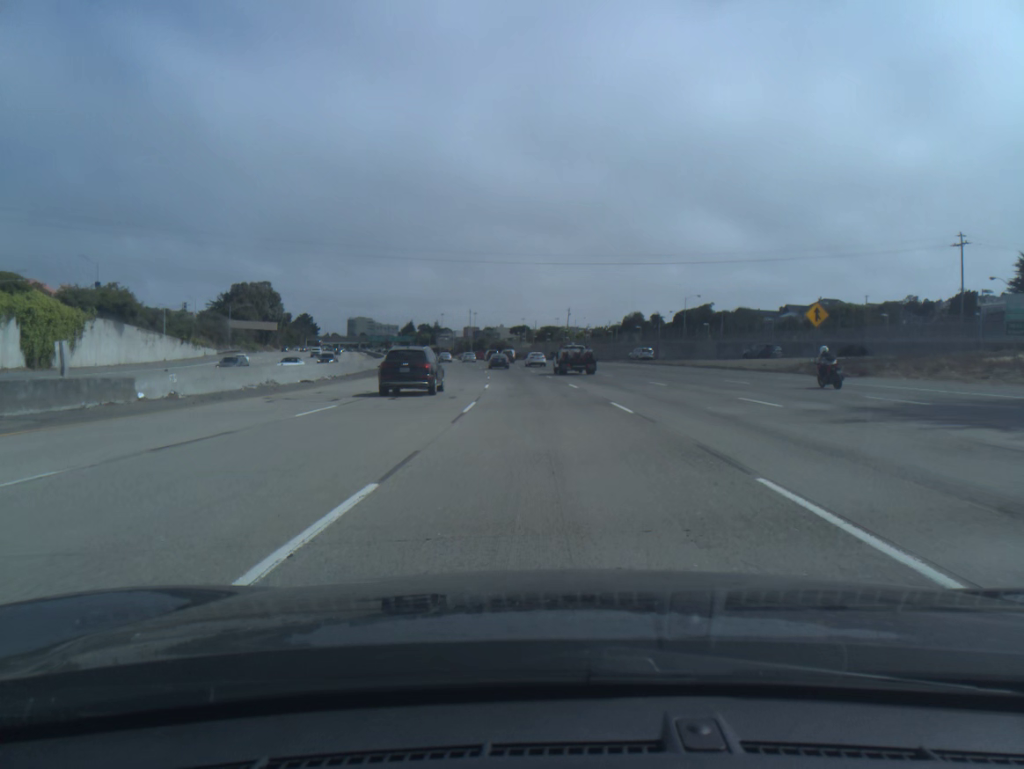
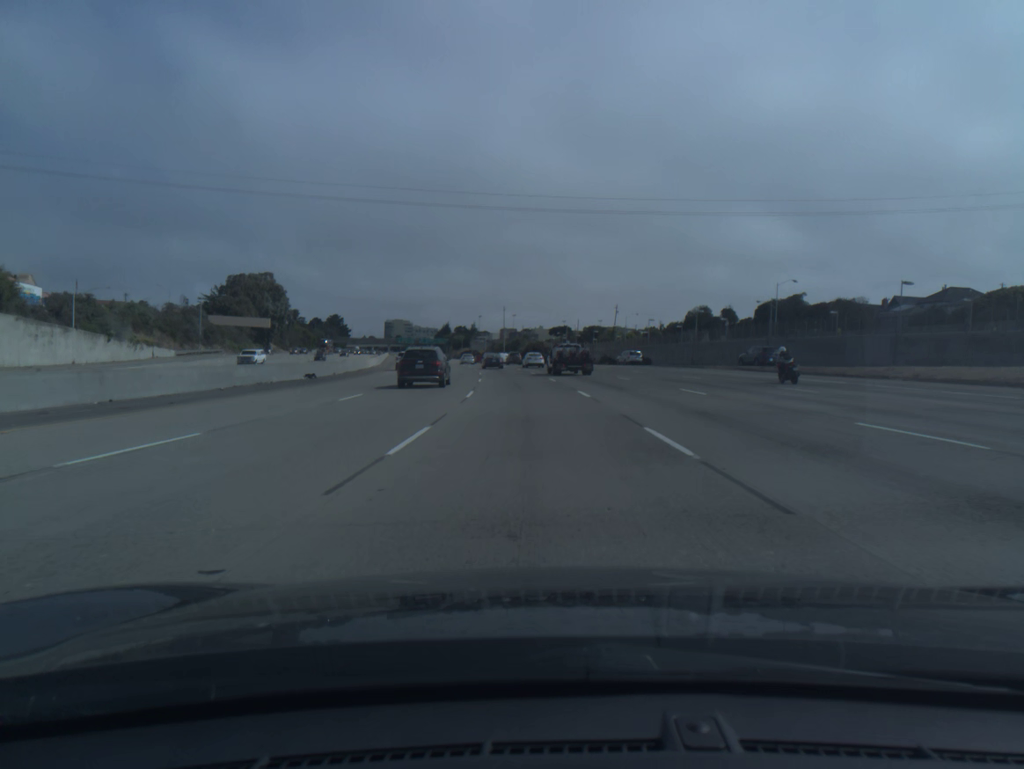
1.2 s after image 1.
(-0.8, +36.7) m; -3°
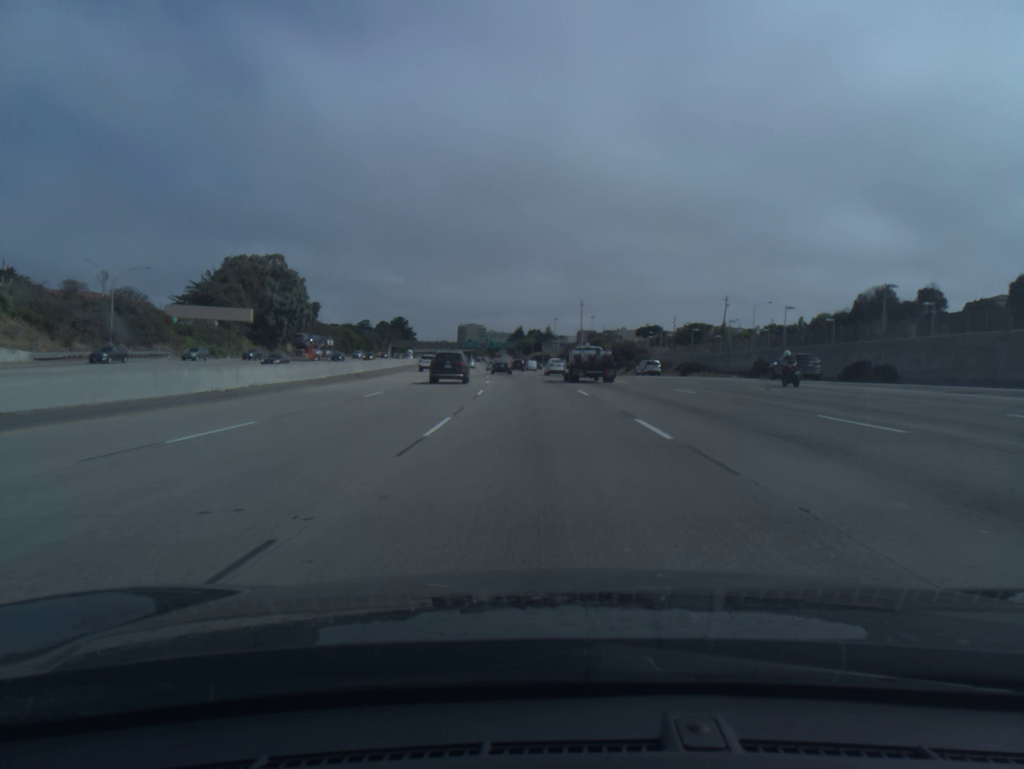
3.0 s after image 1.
(-2.7, +54.8) m; -6°
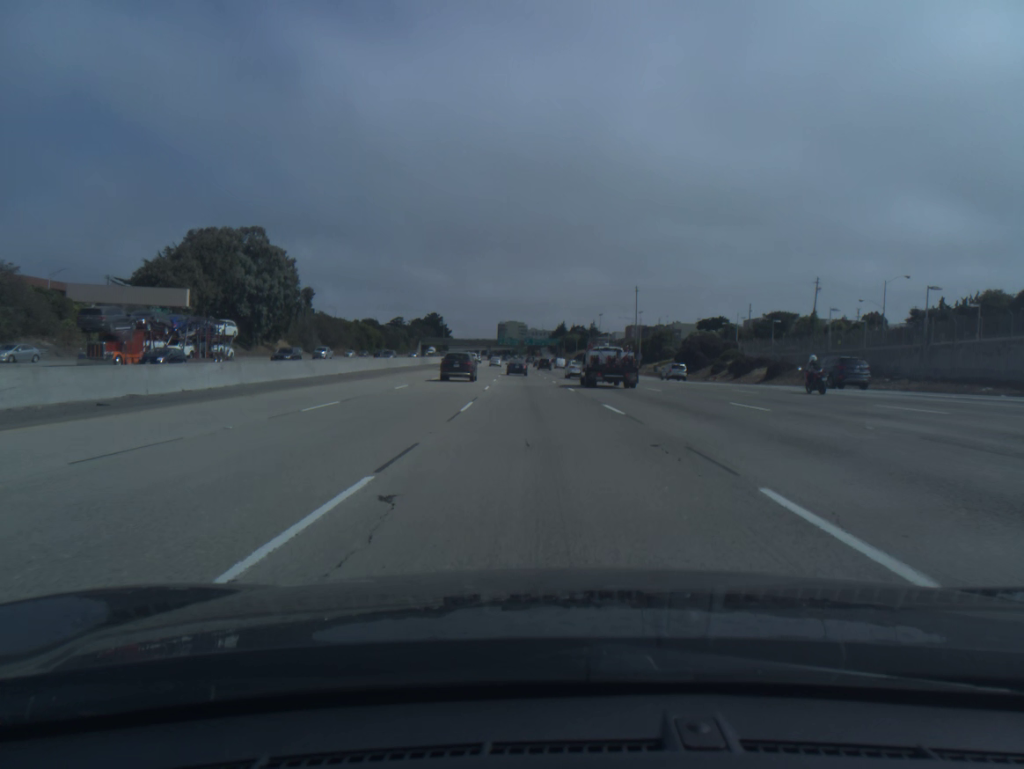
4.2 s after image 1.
(-1.0, +36.4) m; -3°
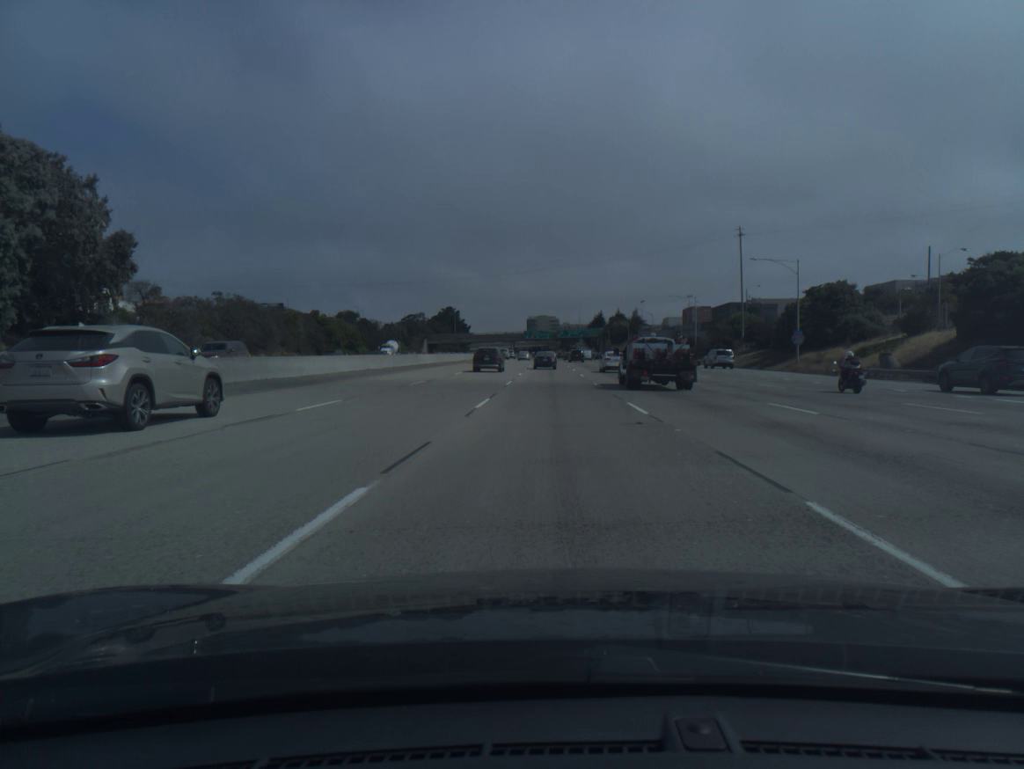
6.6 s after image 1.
(-2.4, +72.8) m; -2°
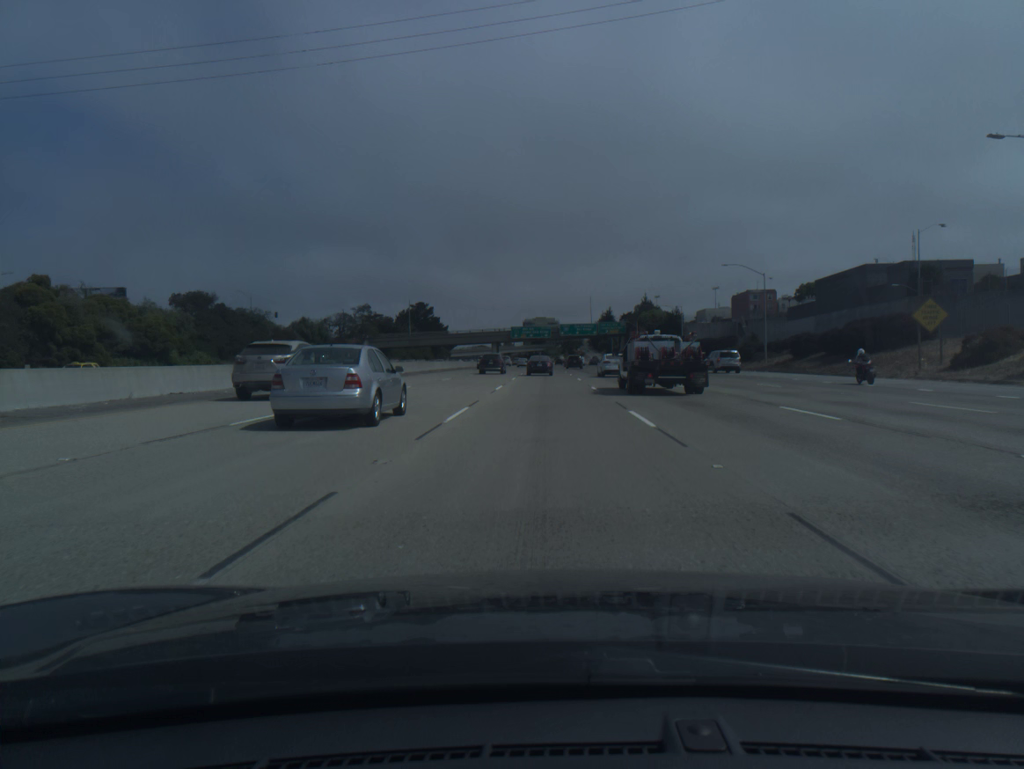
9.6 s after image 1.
(+0.5, +88.6) m; 0°
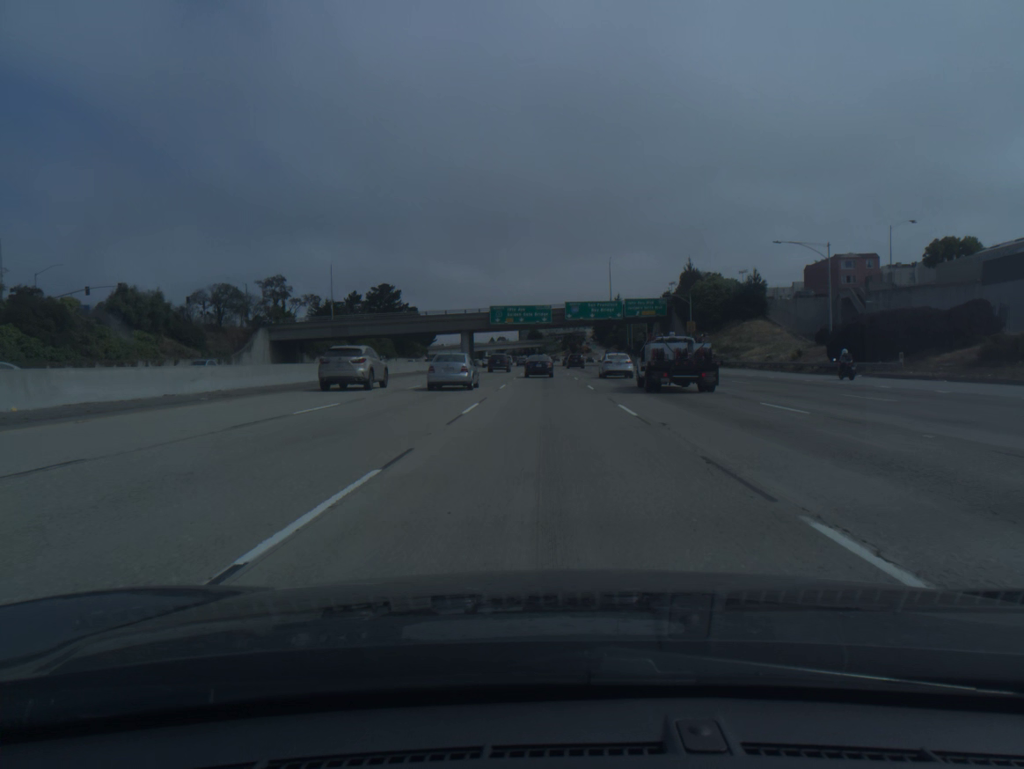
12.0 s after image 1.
(0.0, +68.0) m; 0°
